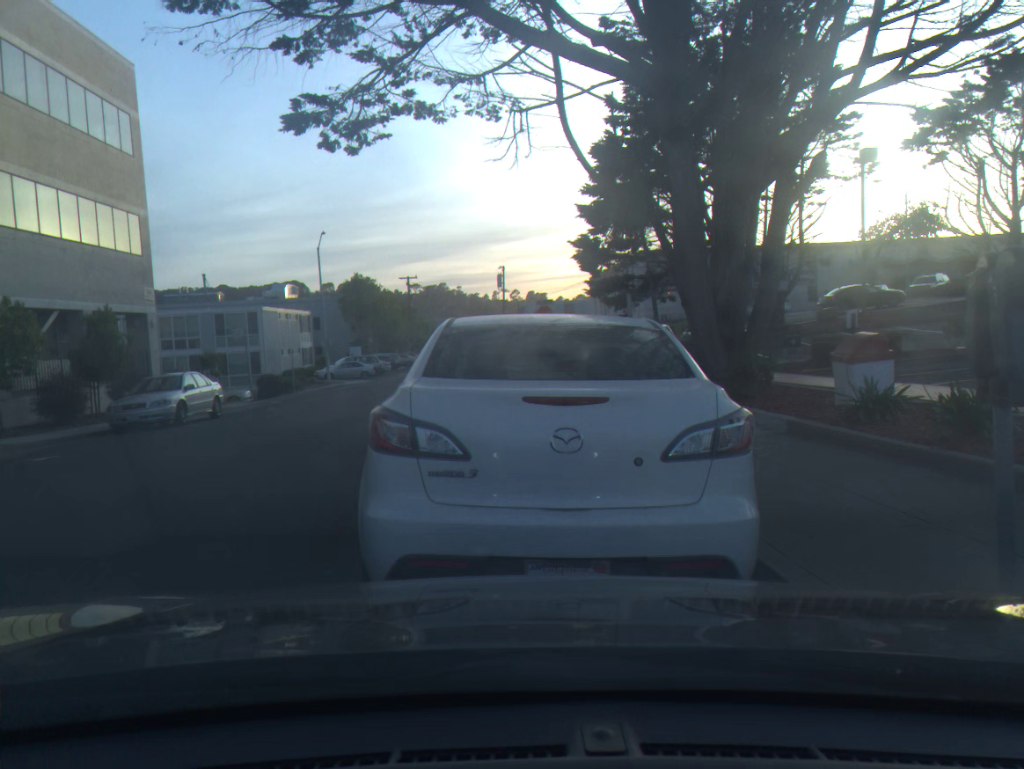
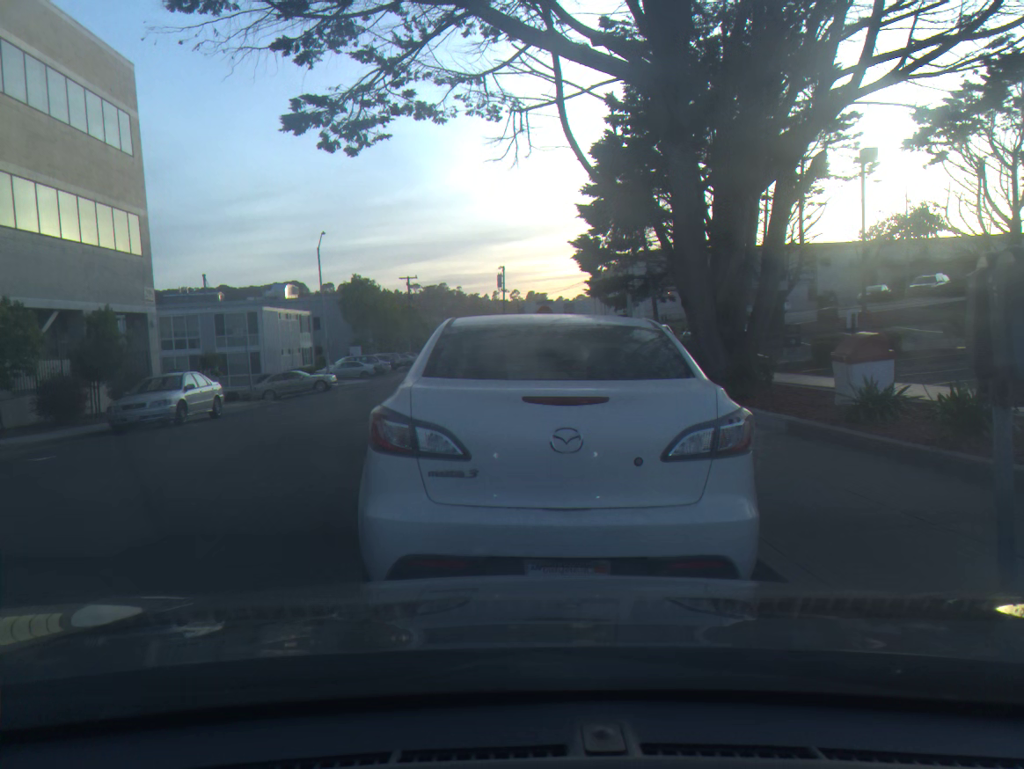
(0.0, 0.0) m; 0°
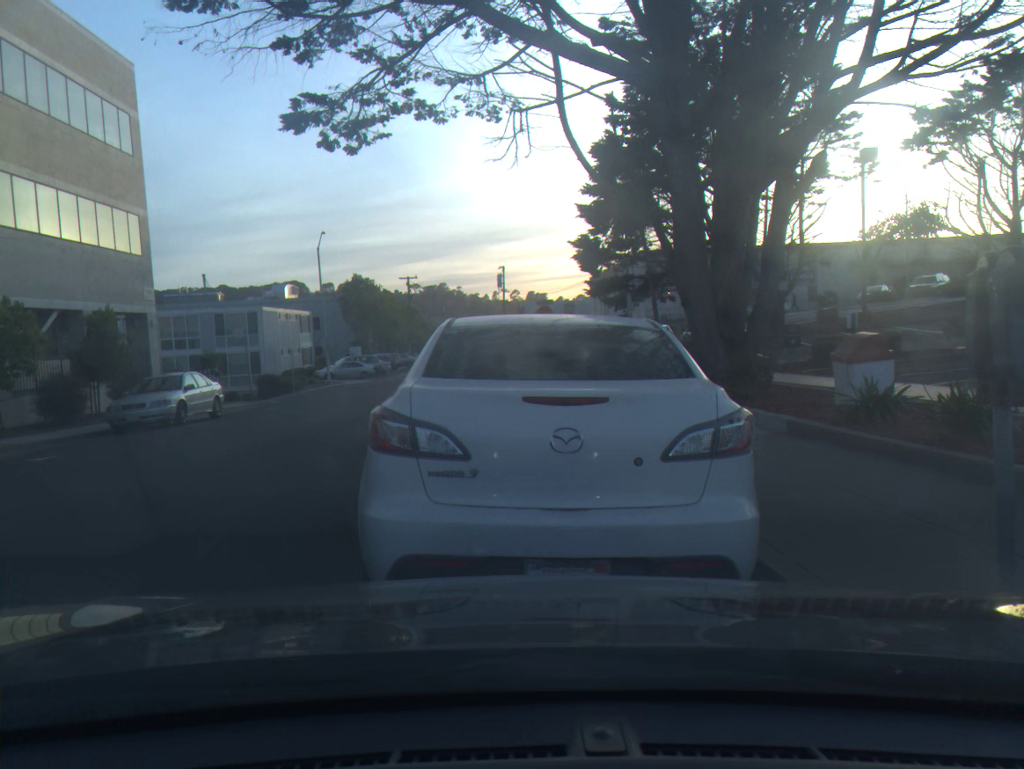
(0.0, 0.0) m; 0°
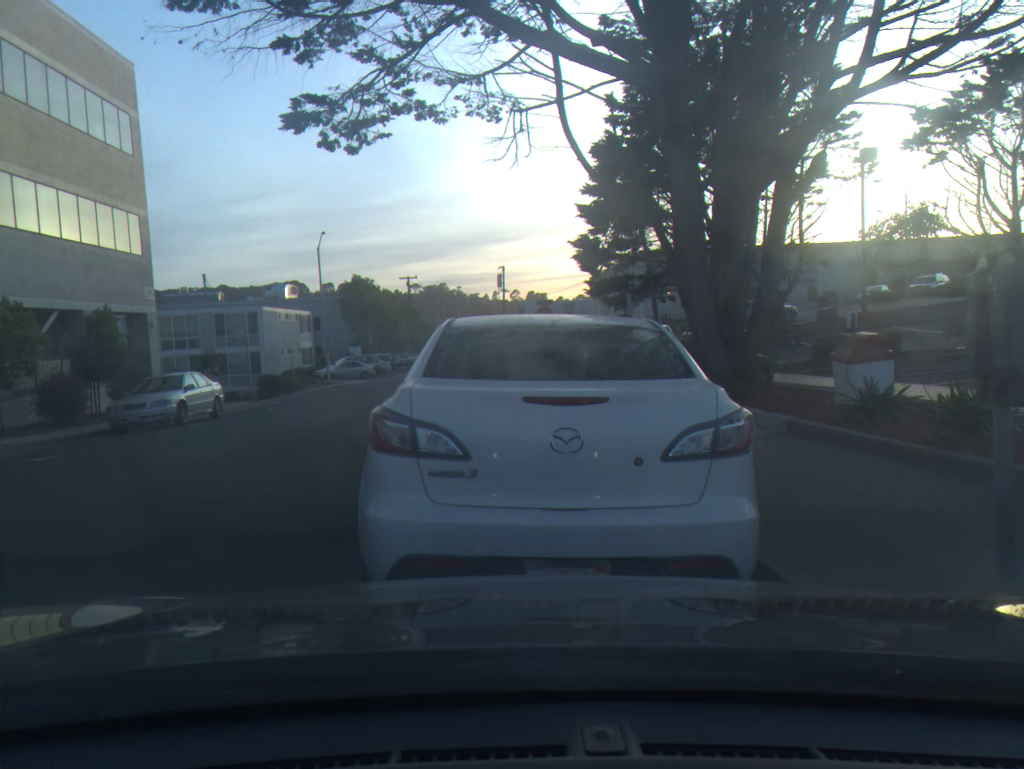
(0.0, 0.0) m; 0°
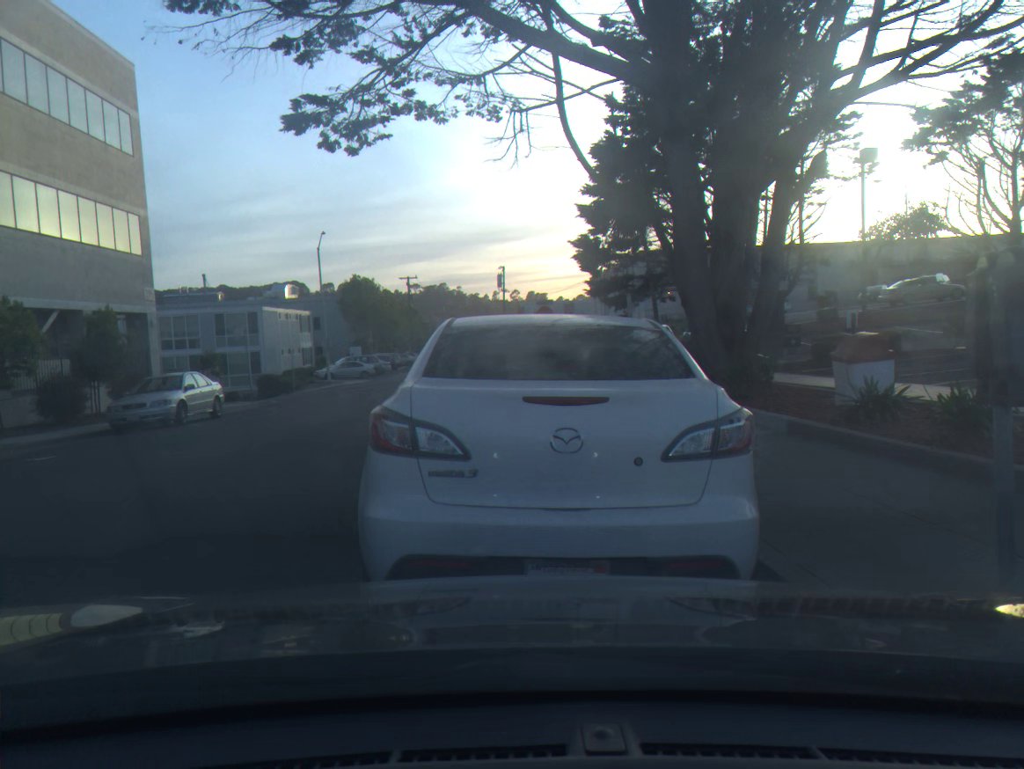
(0.0, 0.0) m; 0°
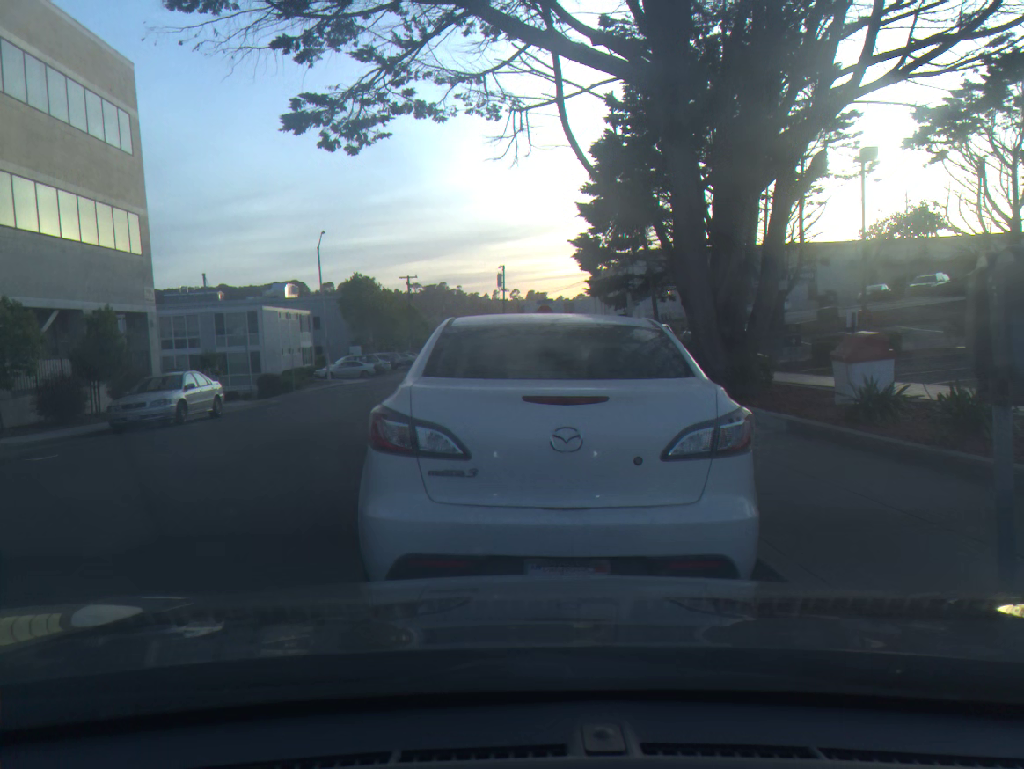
(0.0, 0.0) m; 0°
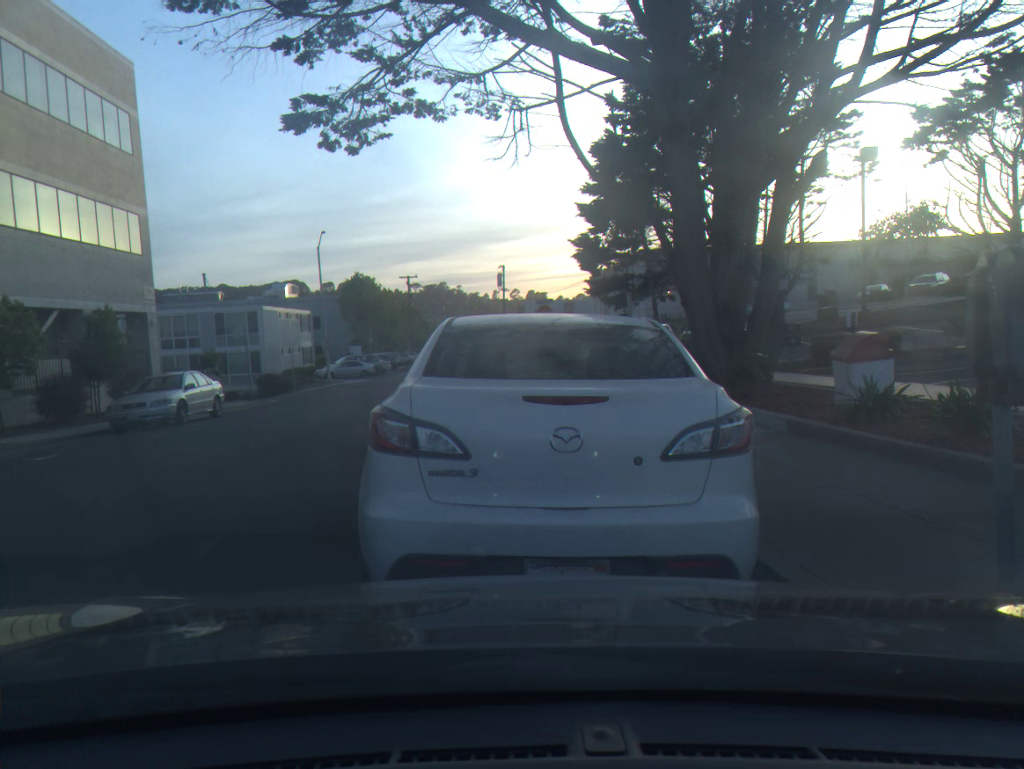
(0.0, 0.0) m; 0°
